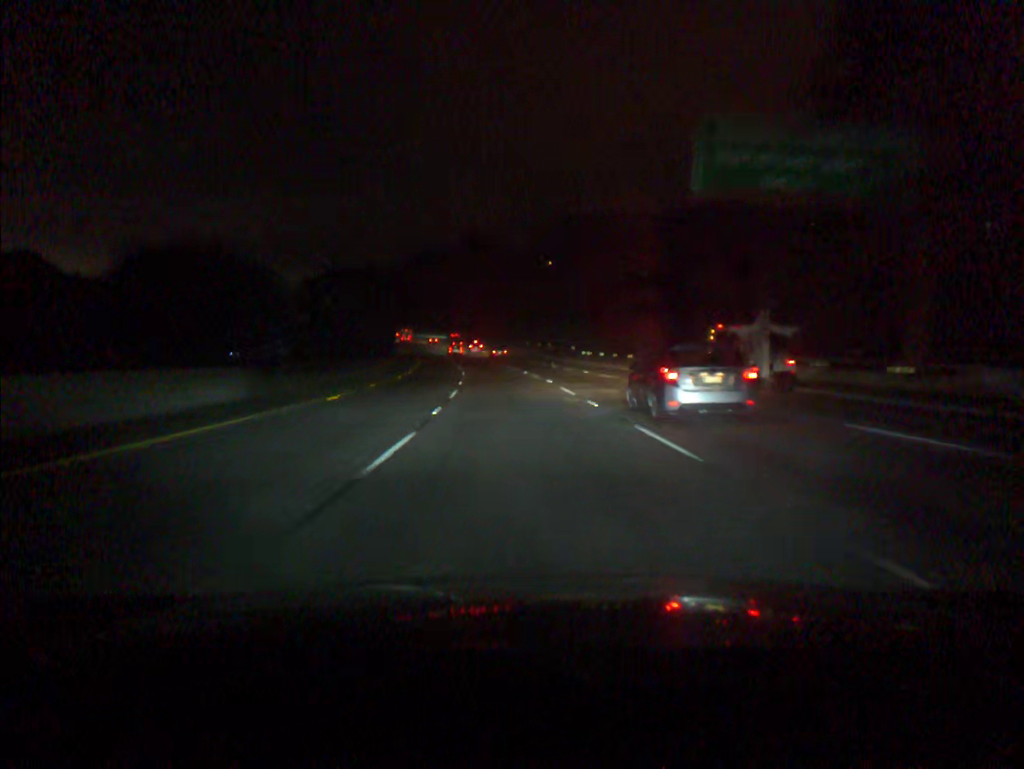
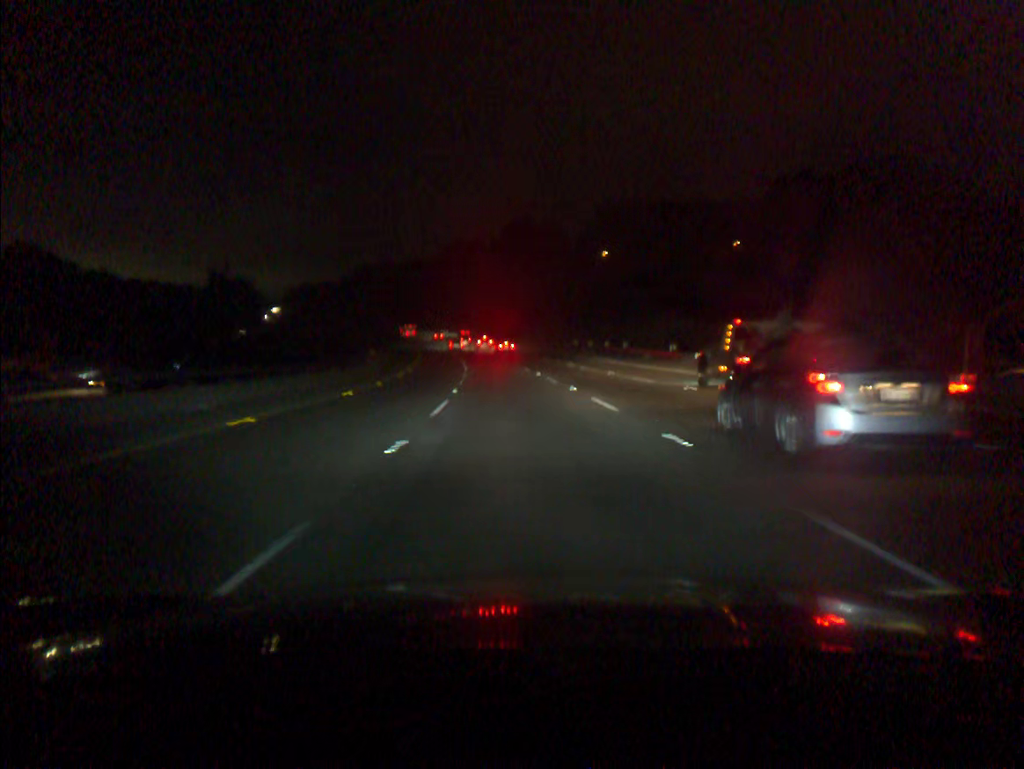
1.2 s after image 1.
(-1.1, +36.9) m; -3°
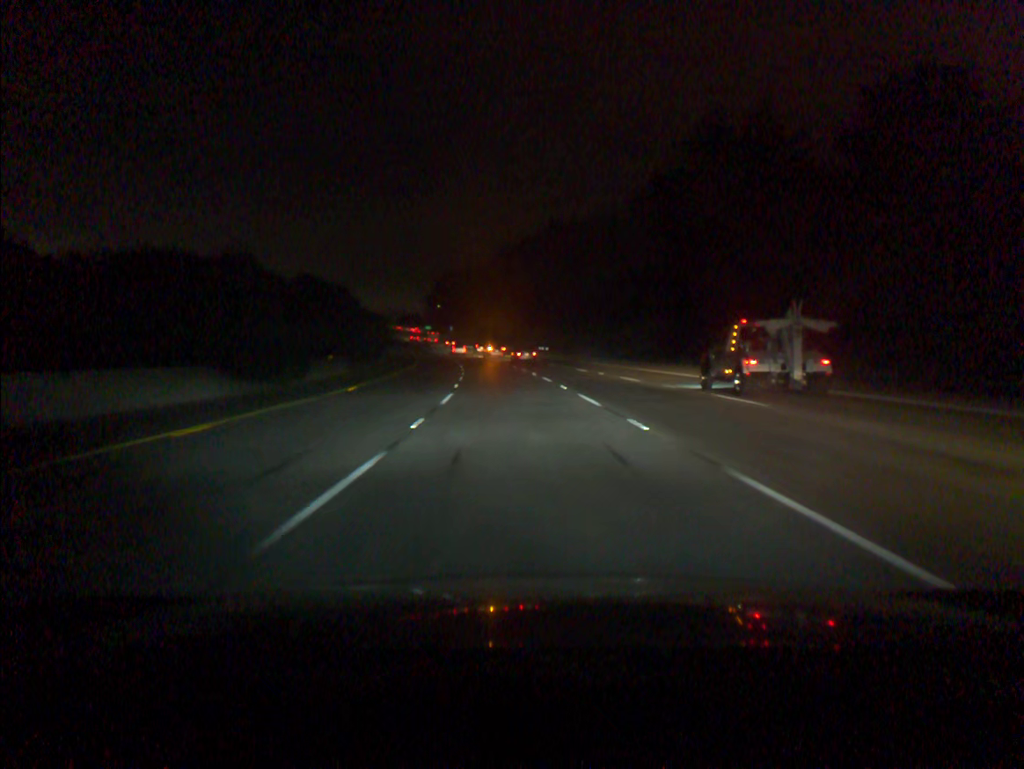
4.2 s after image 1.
(-6.3, +91.2) m; -8°
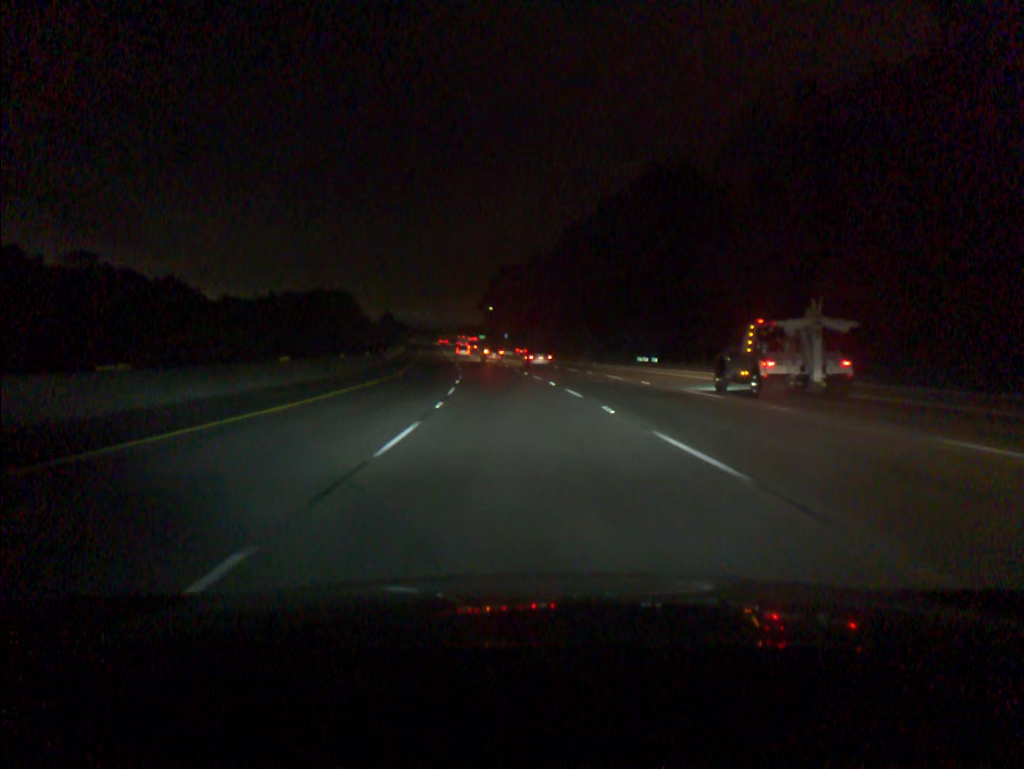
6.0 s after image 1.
(-2.3, +53.8) m; -5°
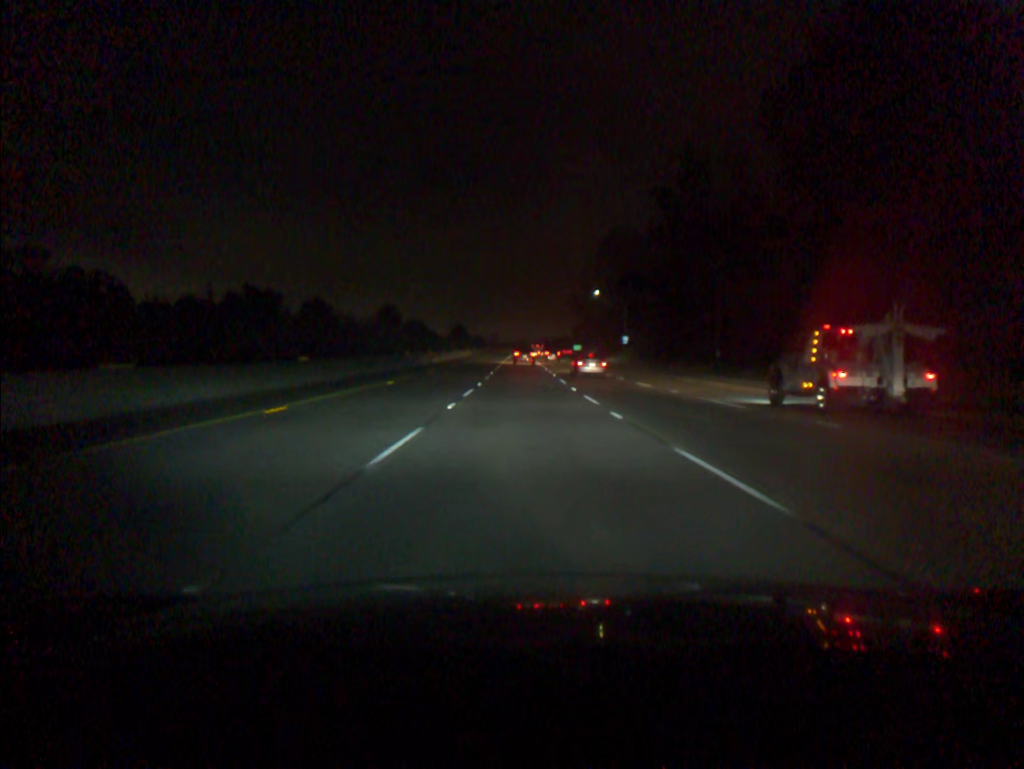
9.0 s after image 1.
(-6.0, +88.3) m; -6°
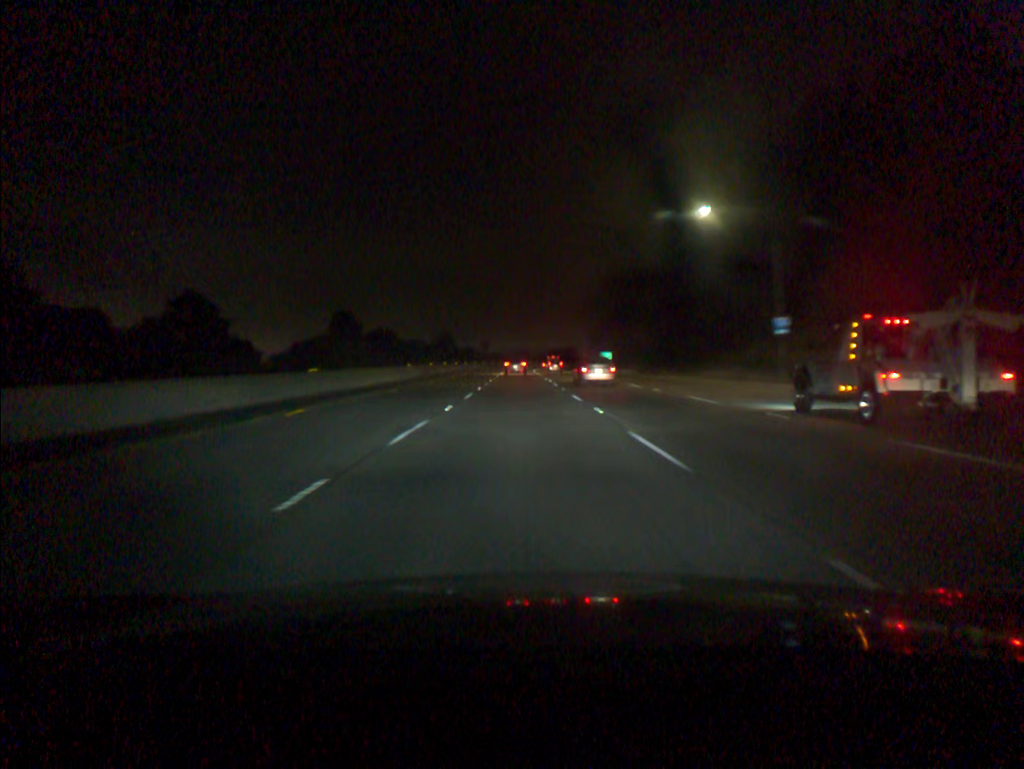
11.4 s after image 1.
(+0.1, +70.6) m; 0°
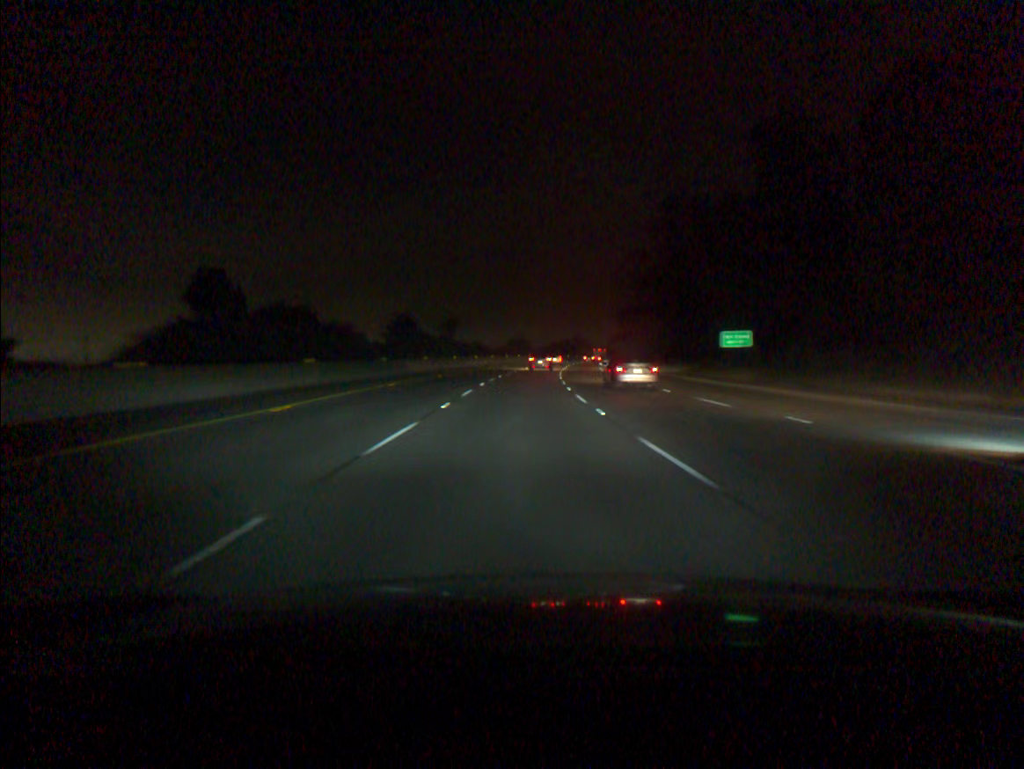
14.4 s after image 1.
(-0.2, +88.7) m; 0°
